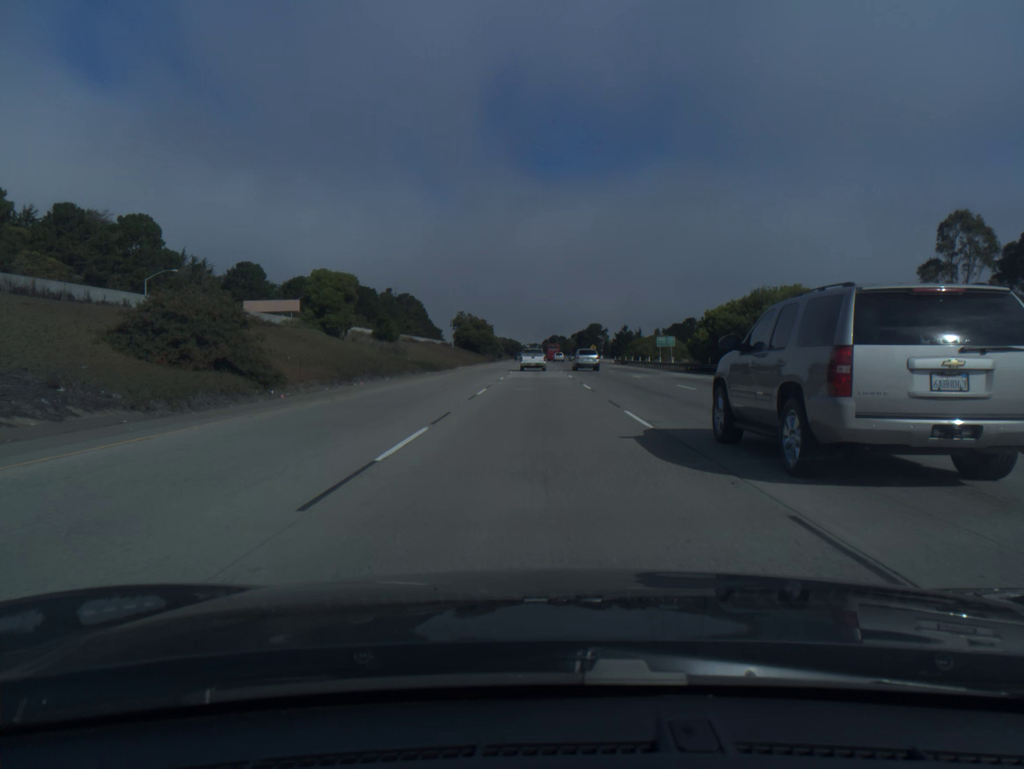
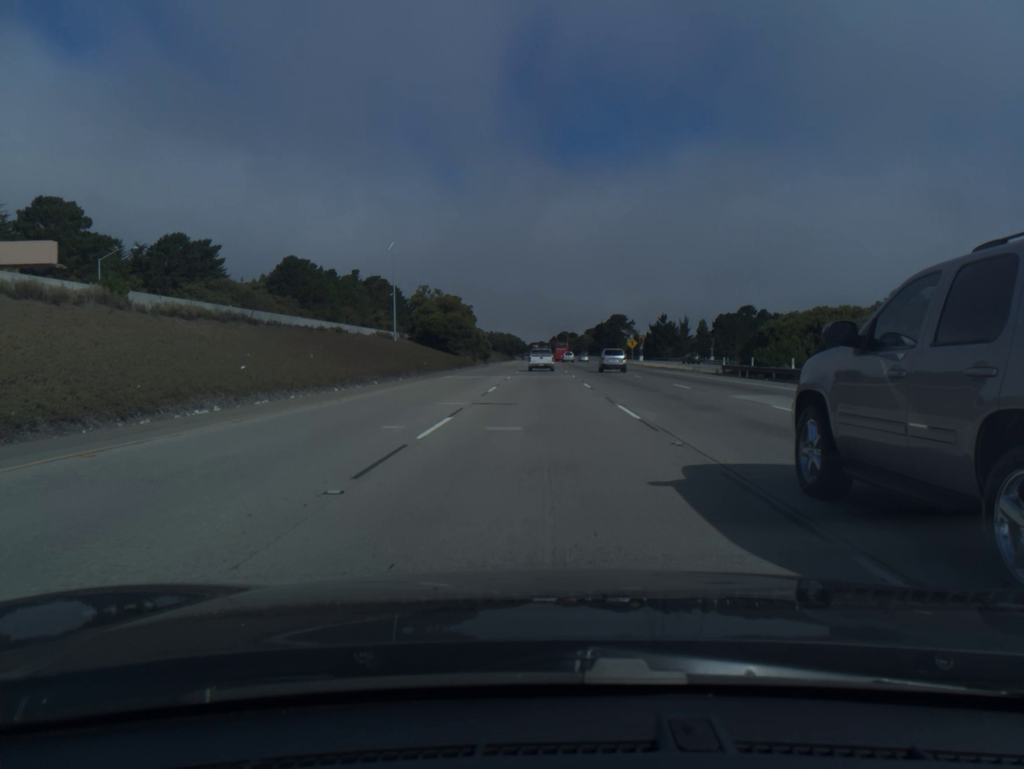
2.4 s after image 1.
(-0.3, +70.8) m; 0°
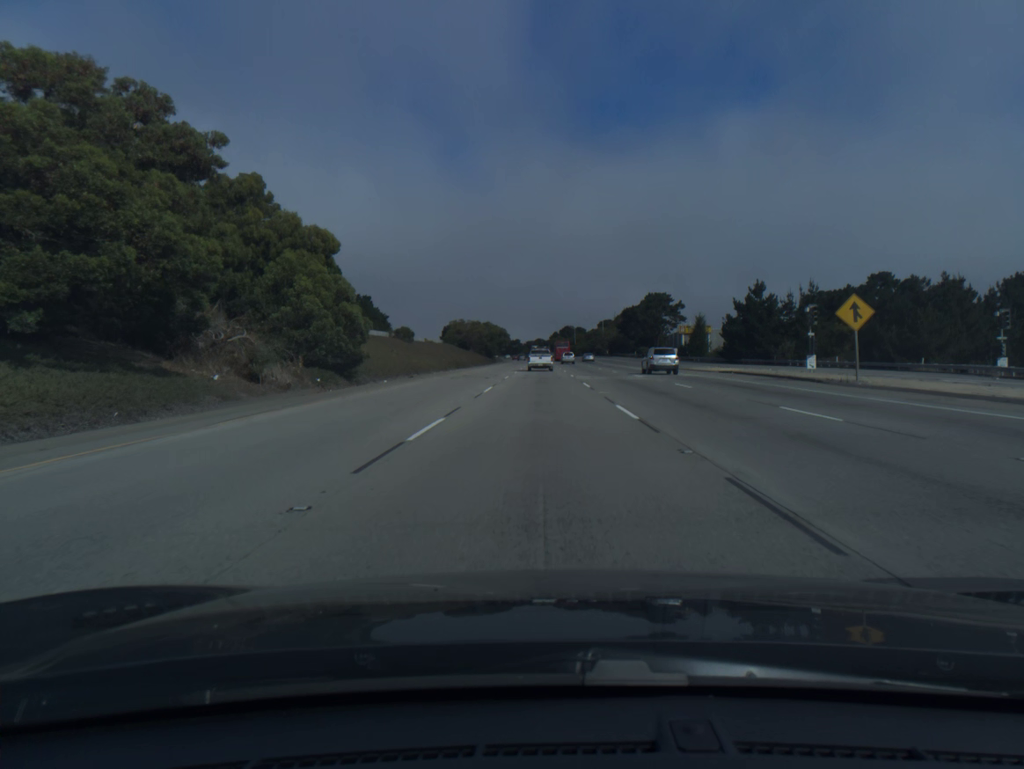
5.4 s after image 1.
(+0.3, +88.2) m; 0°
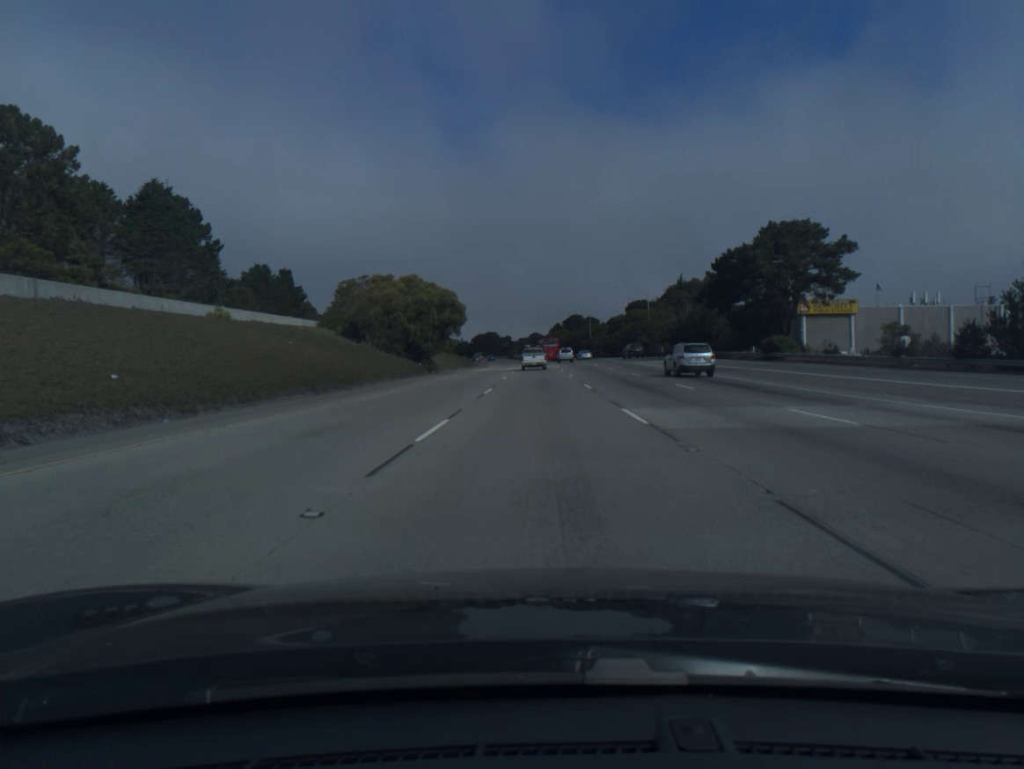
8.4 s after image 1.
(0.0, +88.0) m; 0°
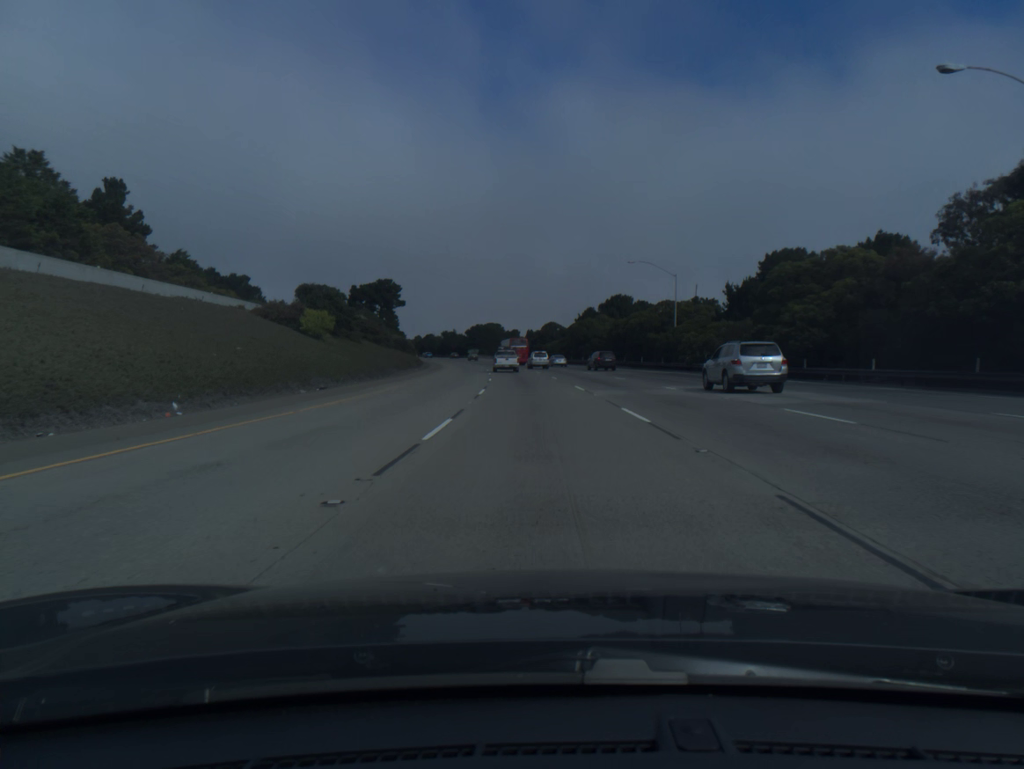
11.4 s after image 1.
(-0.7, +87.5) m; -1°
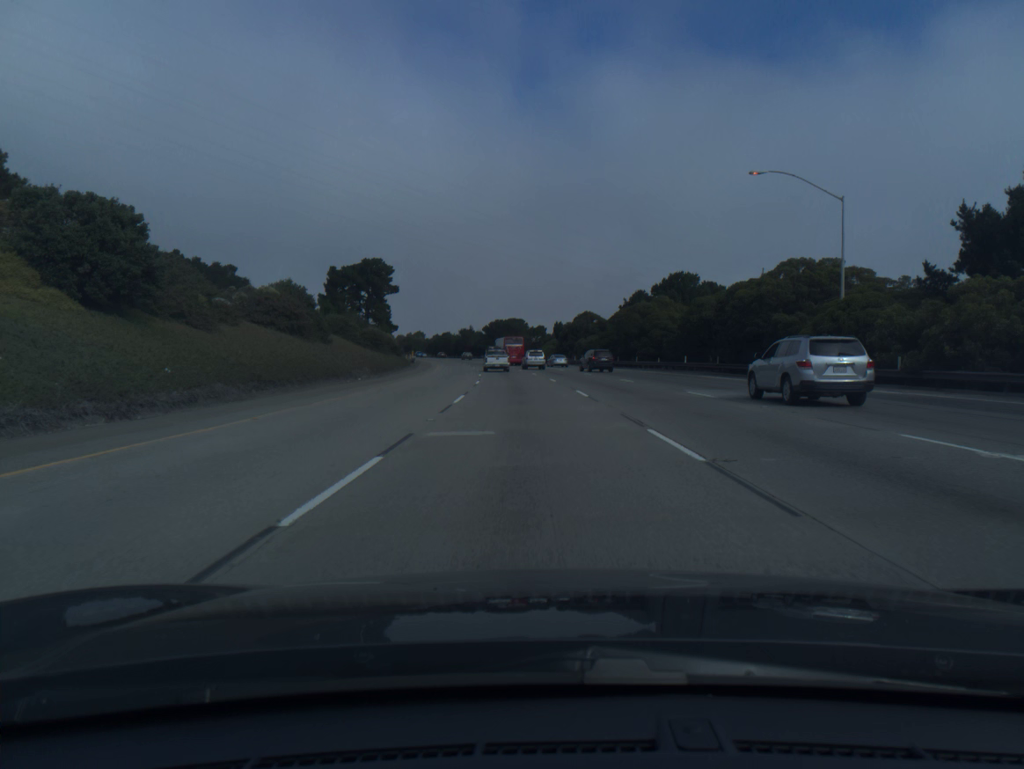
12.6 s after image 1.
(-0.5, +34.9) m; -2°
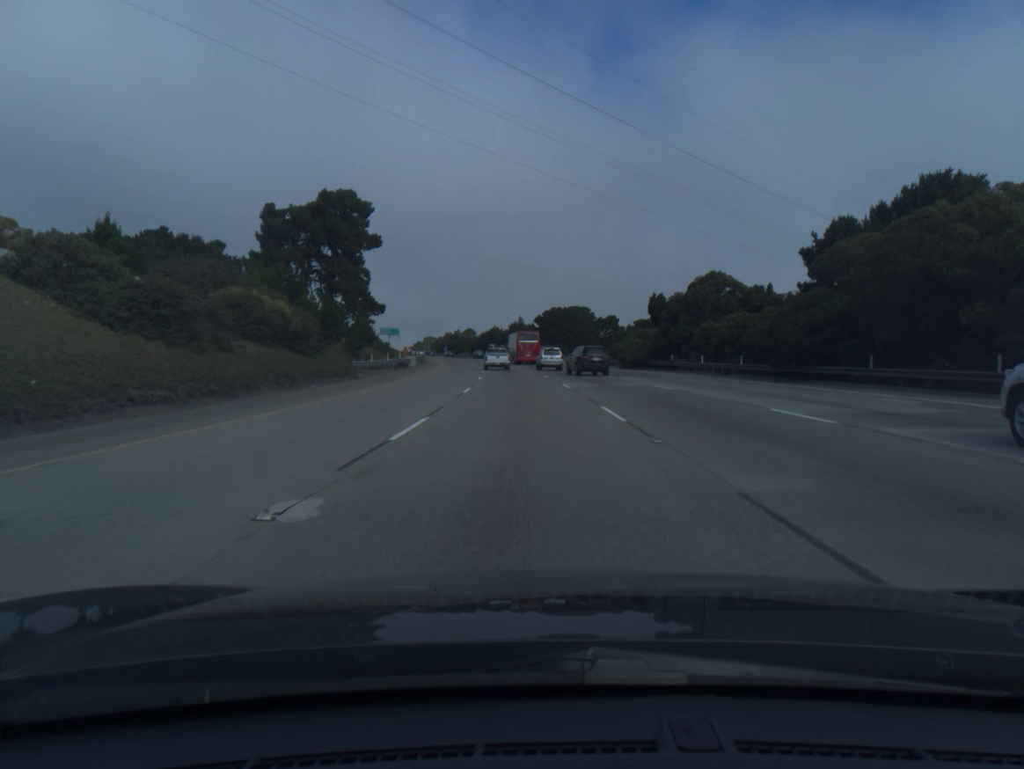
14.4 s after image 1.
(-1.9, +52.7) m; -4°
